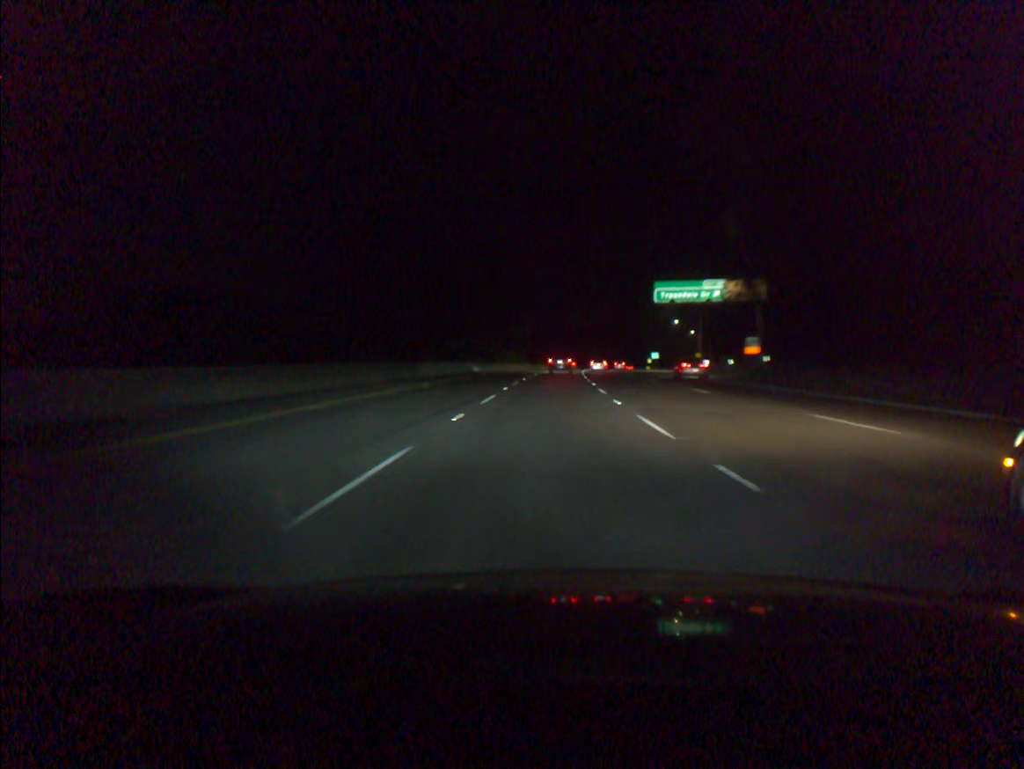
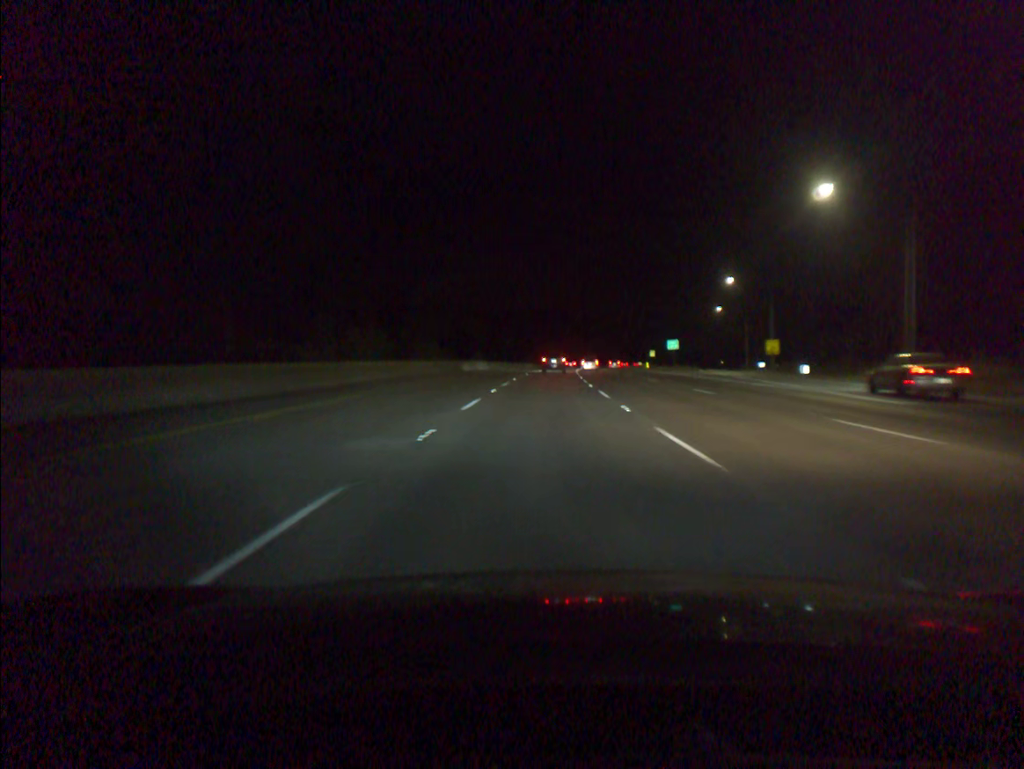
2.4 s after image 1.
(+2.3, +76.0) m; +3°
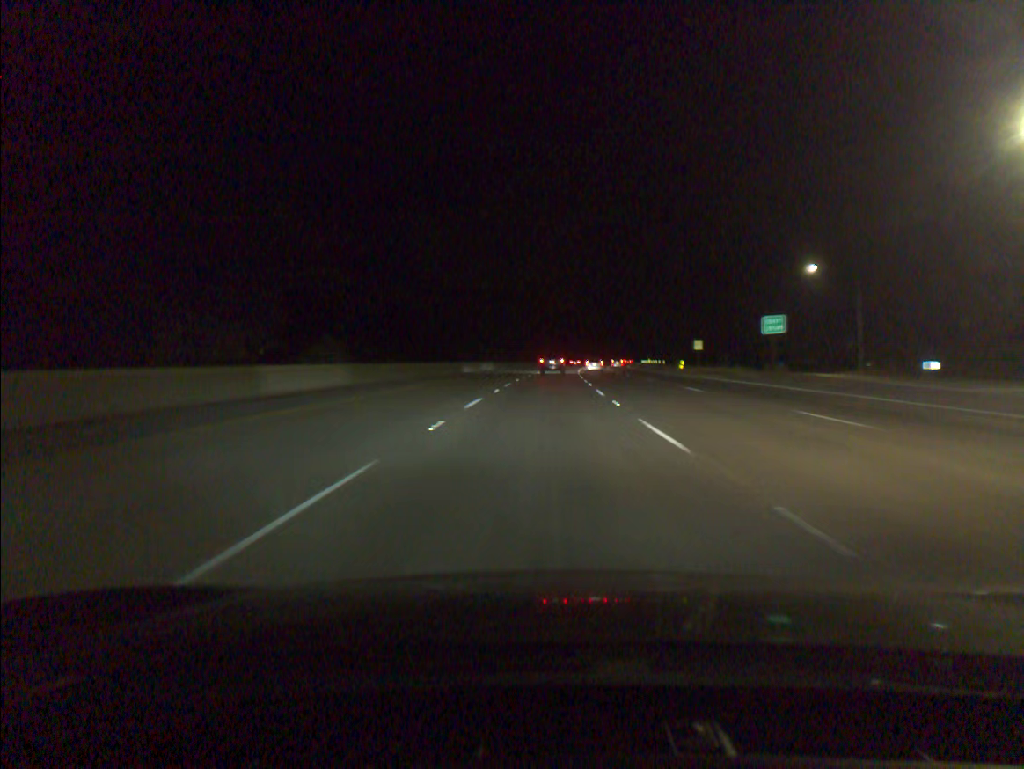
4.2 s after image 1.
(+0.9, +56.6) m; +2°
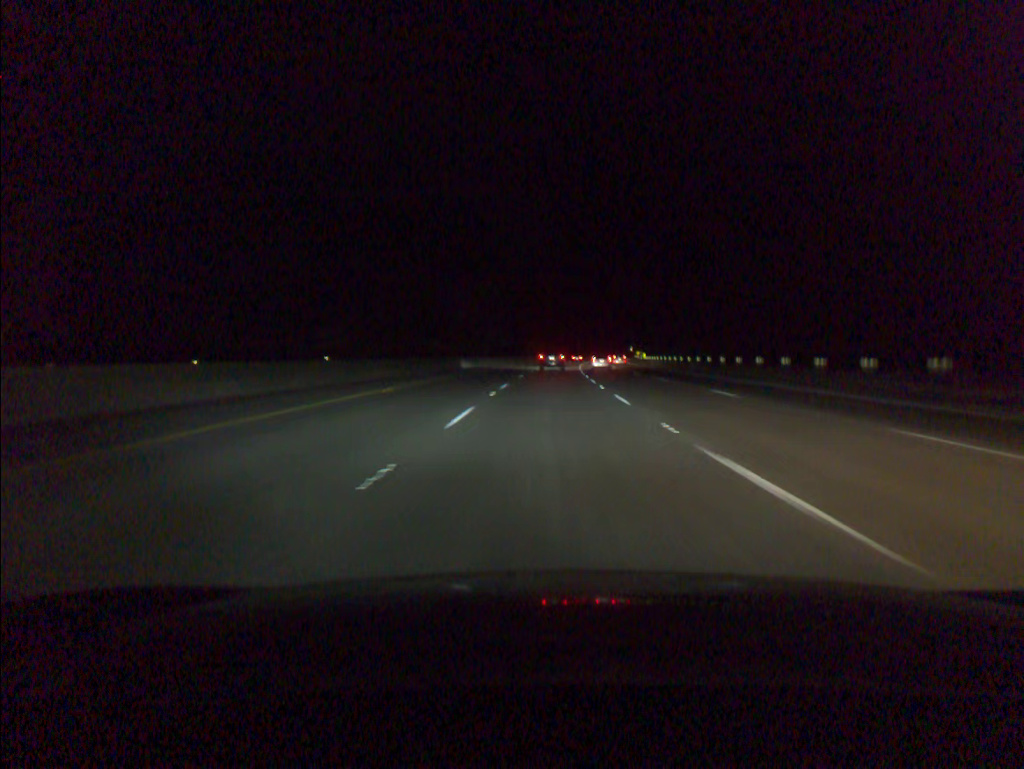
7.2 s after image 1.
(+2.6, +93.1) m; +4°
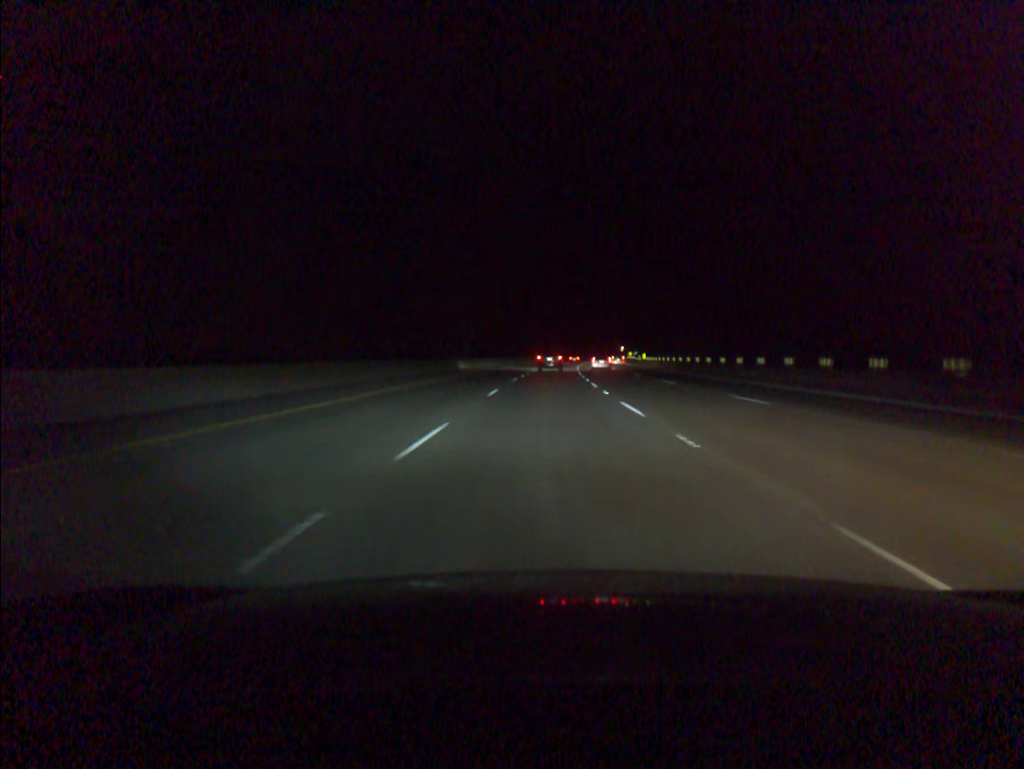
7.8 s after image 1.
(+0.1, +18.4) m; +1°
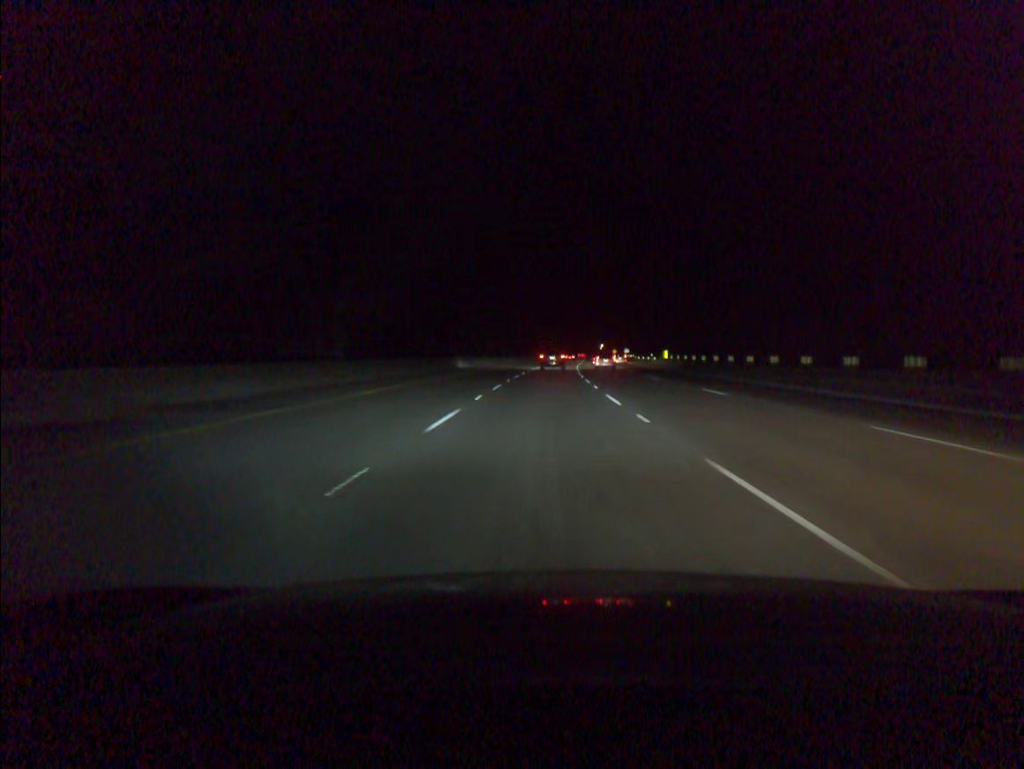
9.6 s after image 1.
(+1.0, +55.0) m; +2°
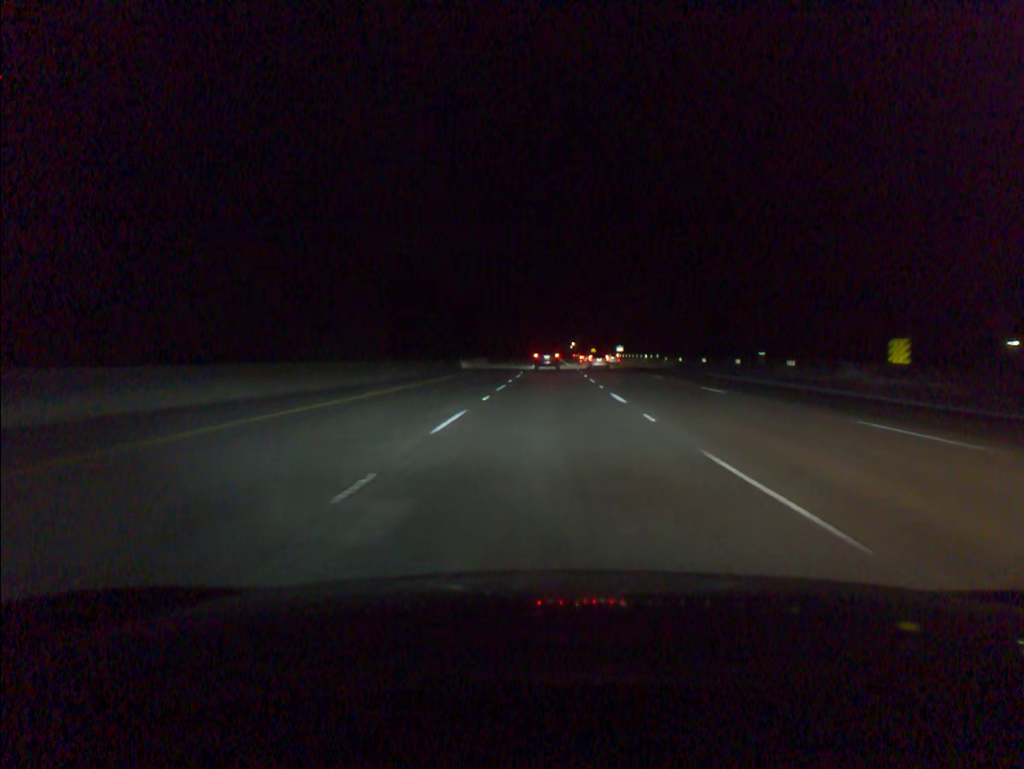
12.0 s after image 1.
(+1.4, +72.7) m; +2°
